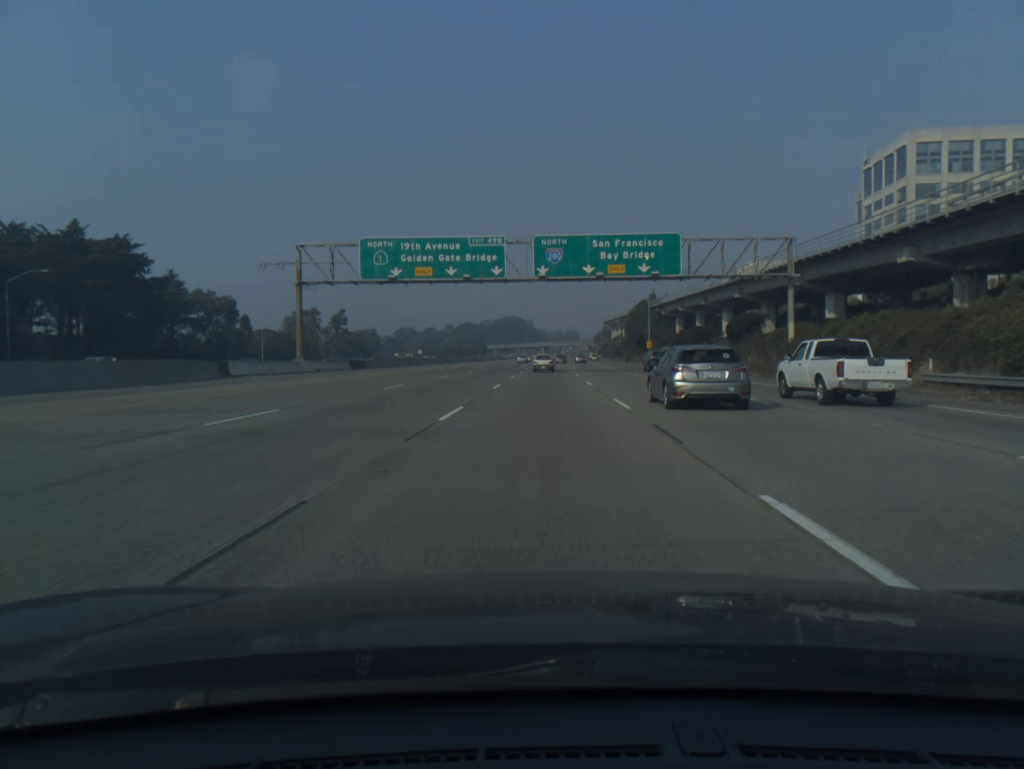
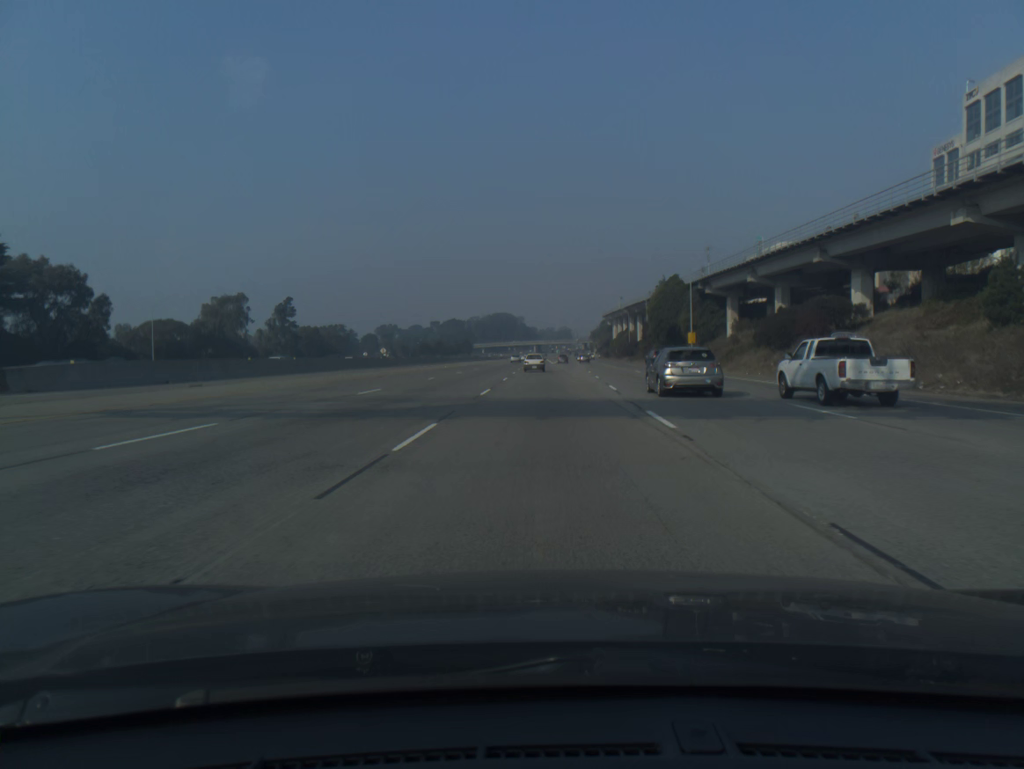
(+0.1, +47.3) m; 0°
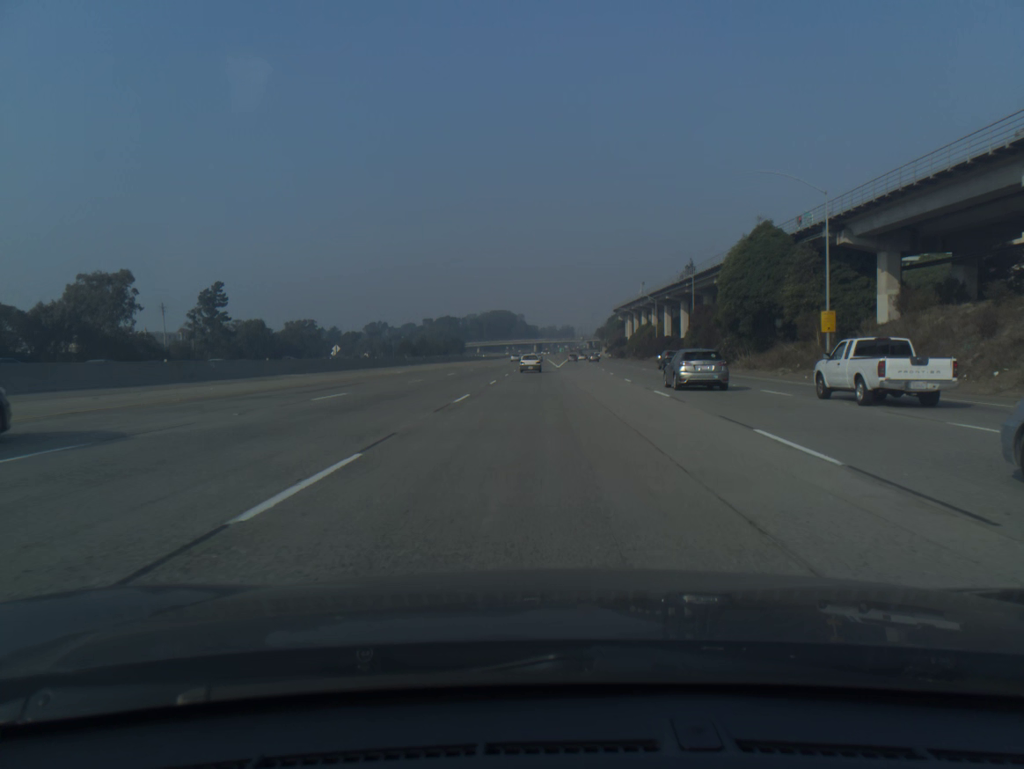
(+0.2, +47.4) m; 0°
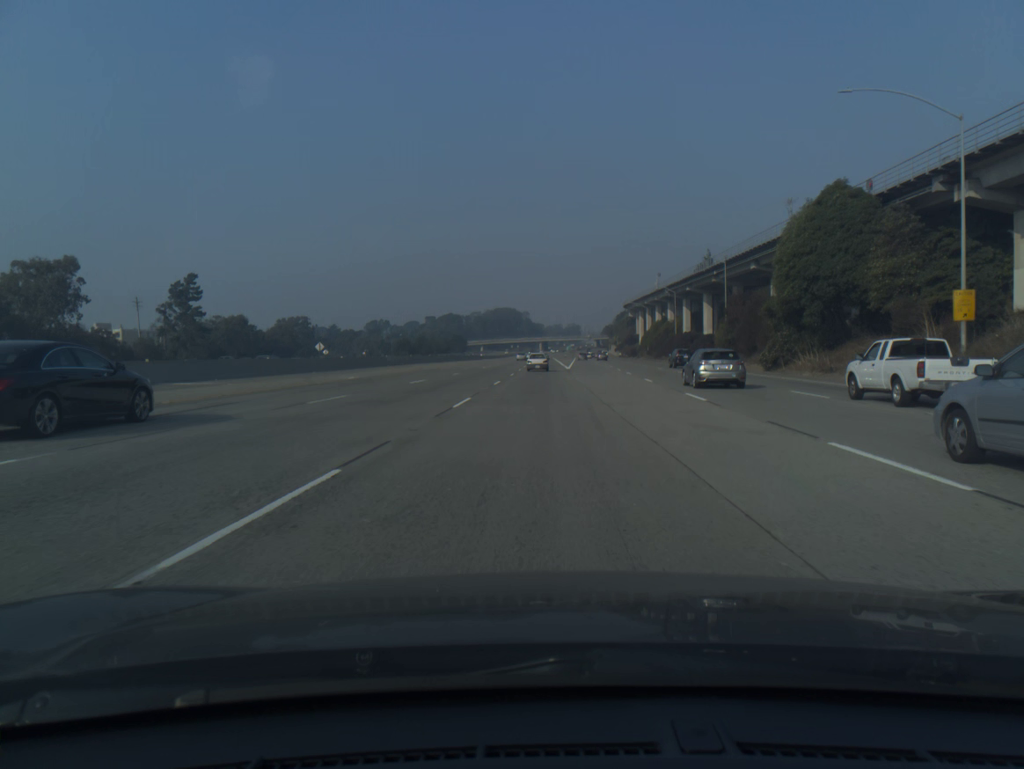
(-0.1, +15.7) m; 0°
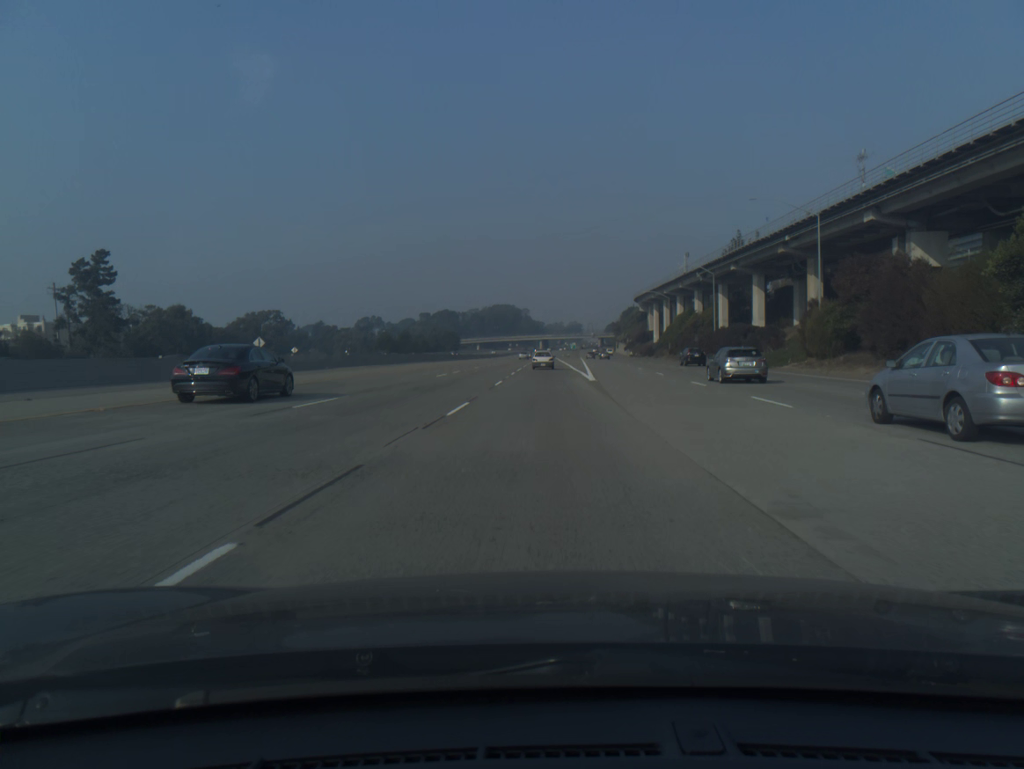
(-0.1, +31.4) m; 0°
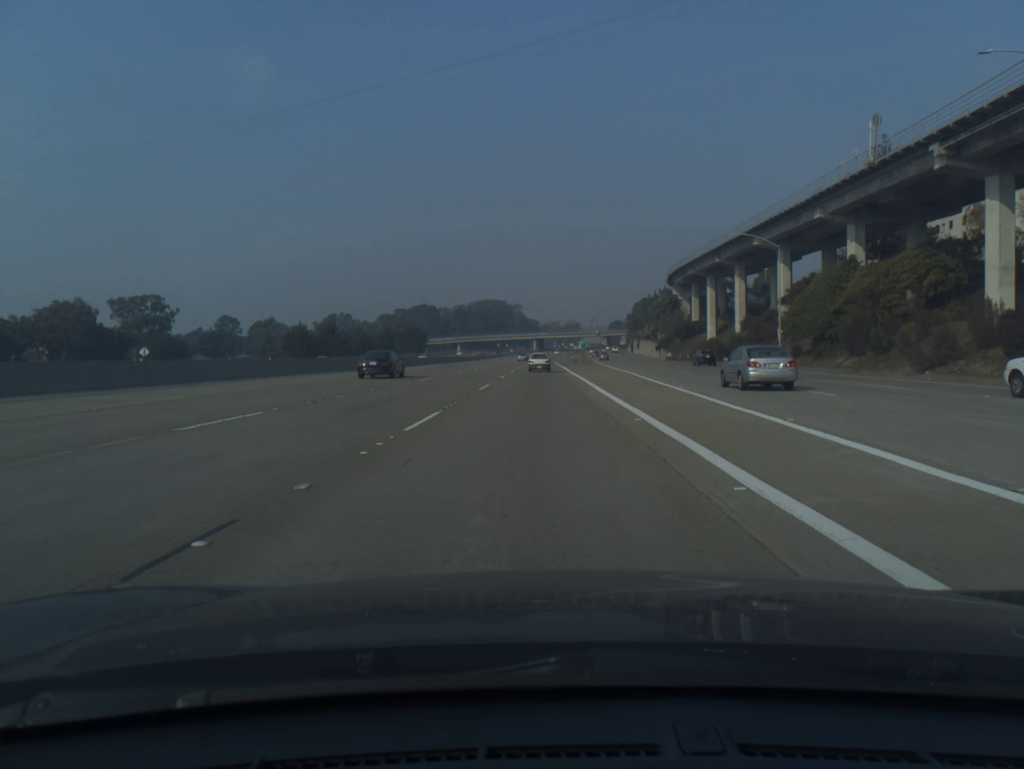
(+0.6, +77.8) m; 0°
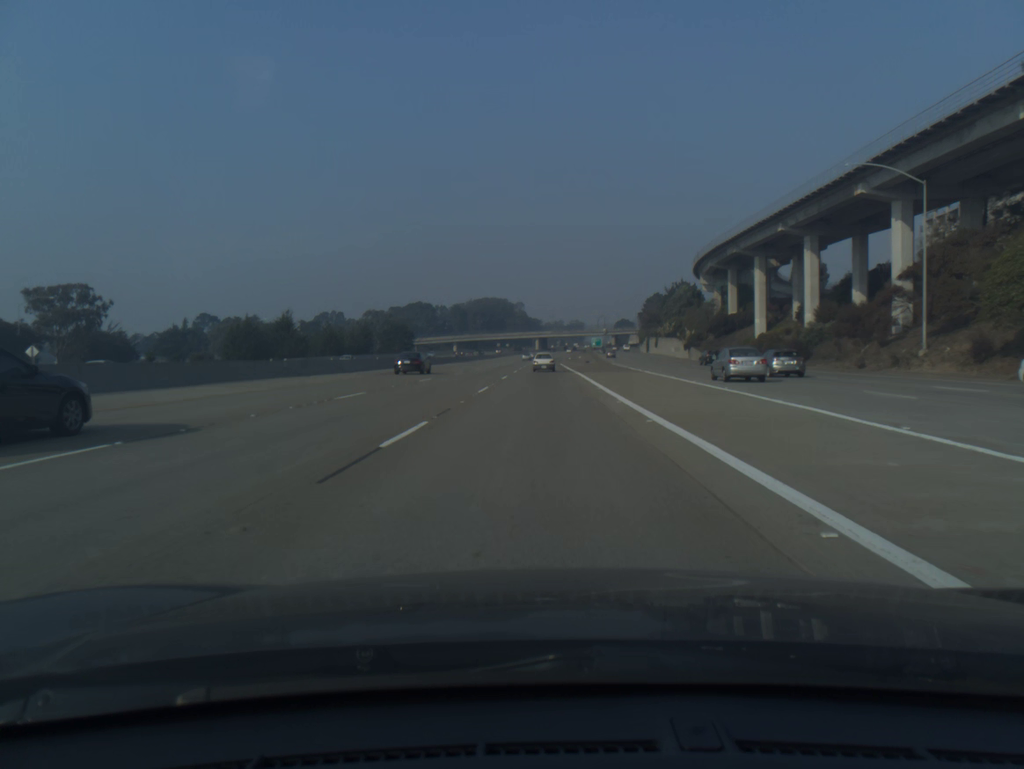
(-0.1, +30.9) m; 0°
